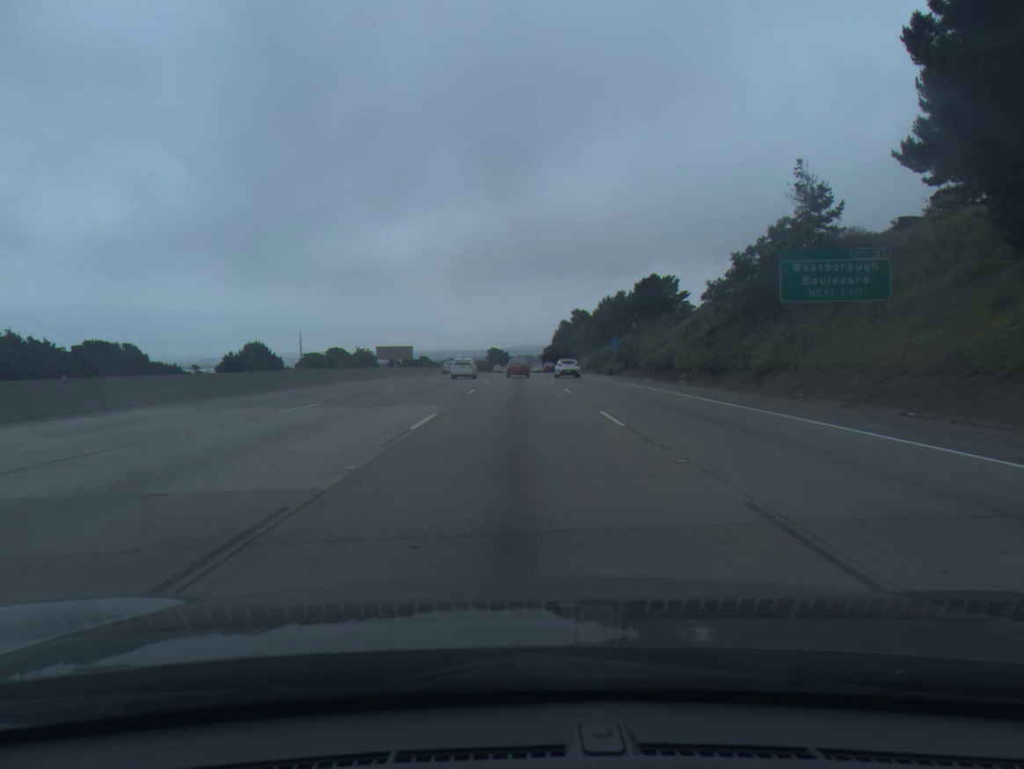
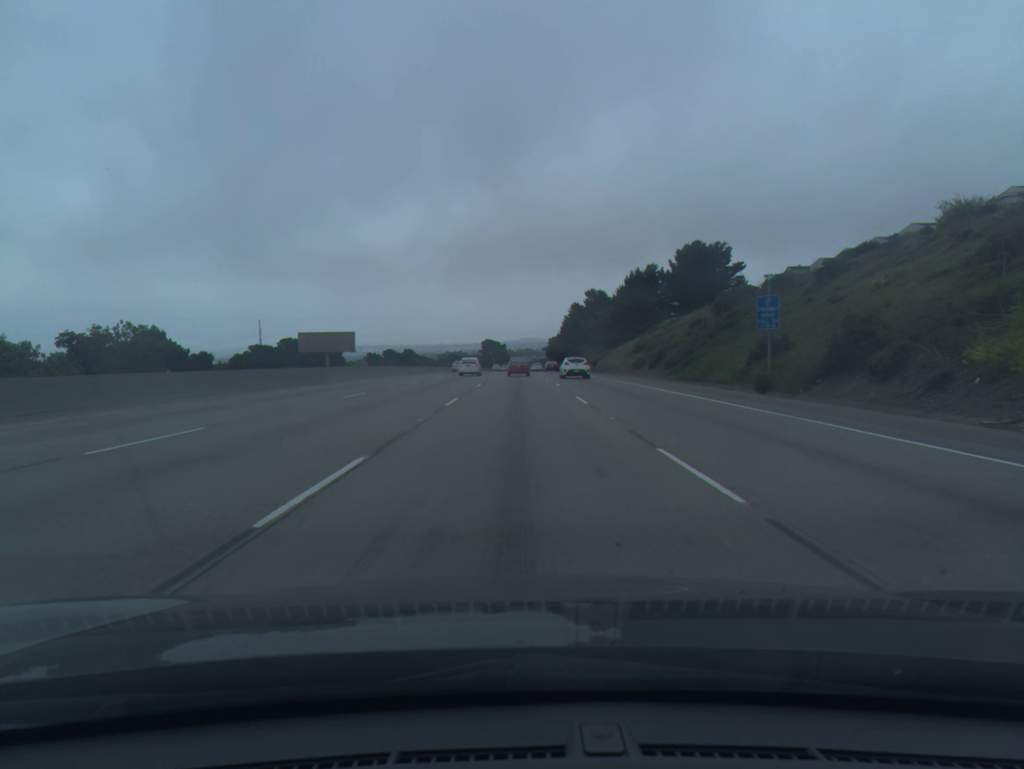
(0.0, +52.0) m; 0°
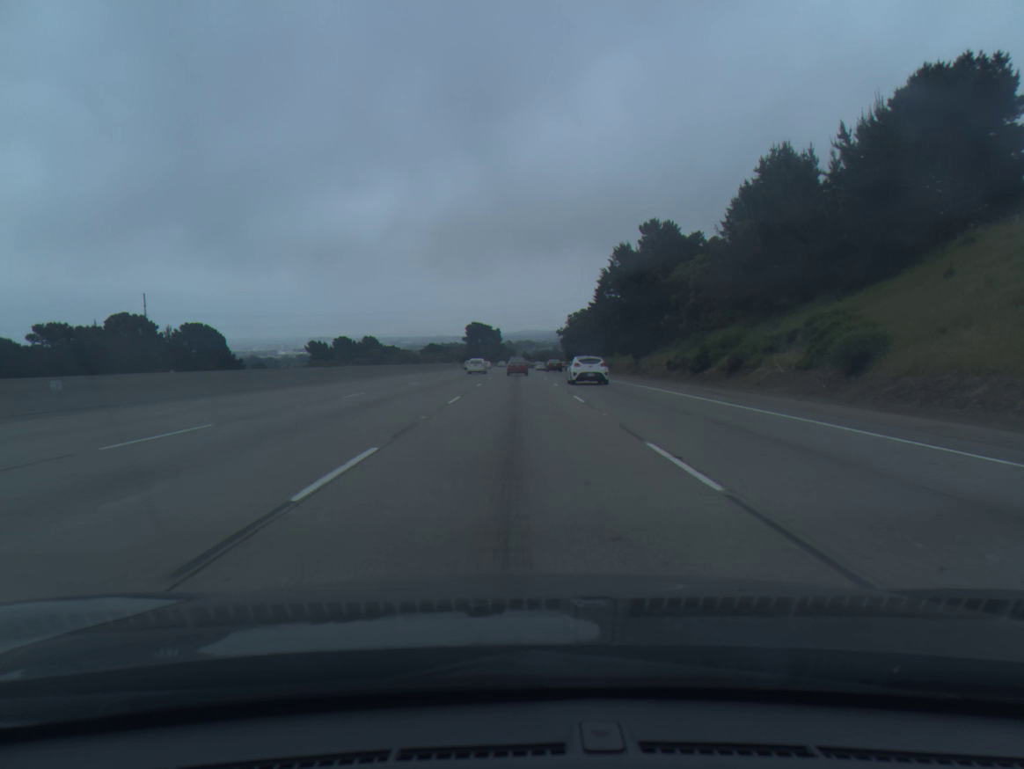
(0.0, +87.4) m; 0°
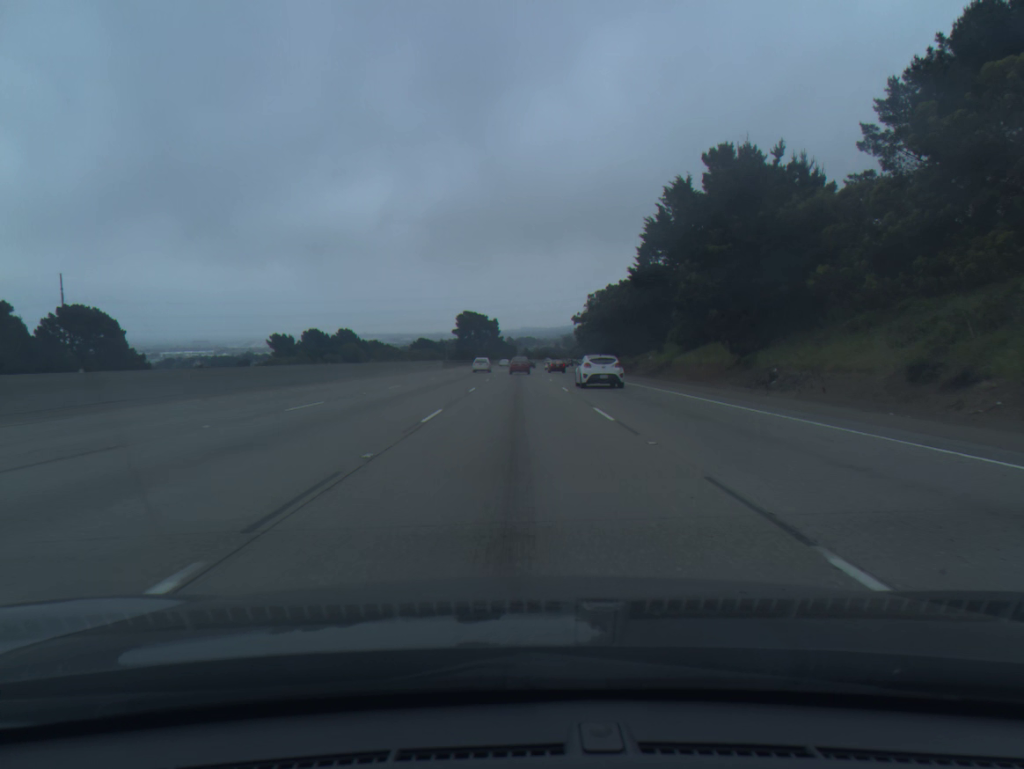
(-0.1, +35.4) m; 0°
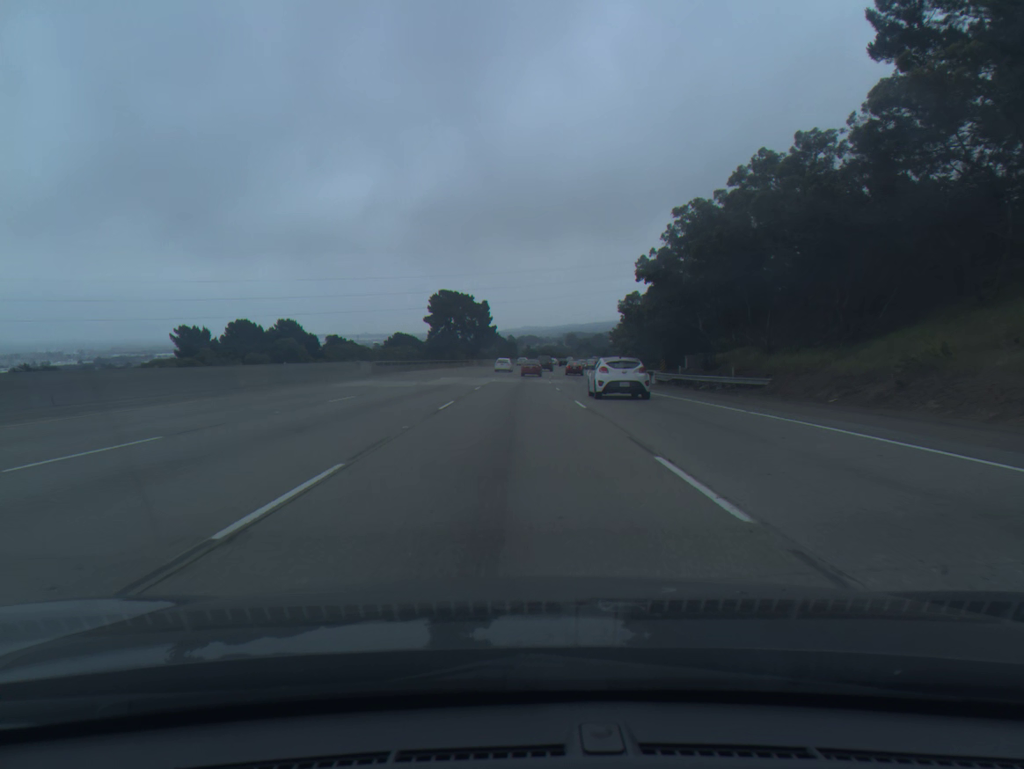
(+0.2, +53.6) m; 0°
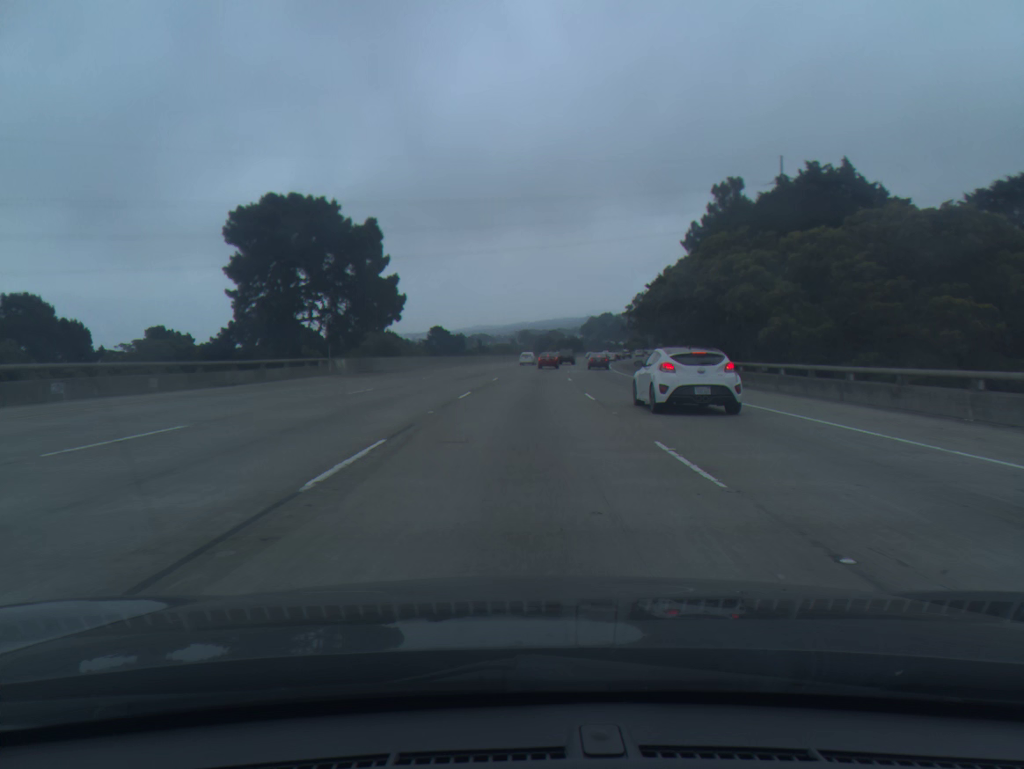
(+0.9, +72.2) m; +3°
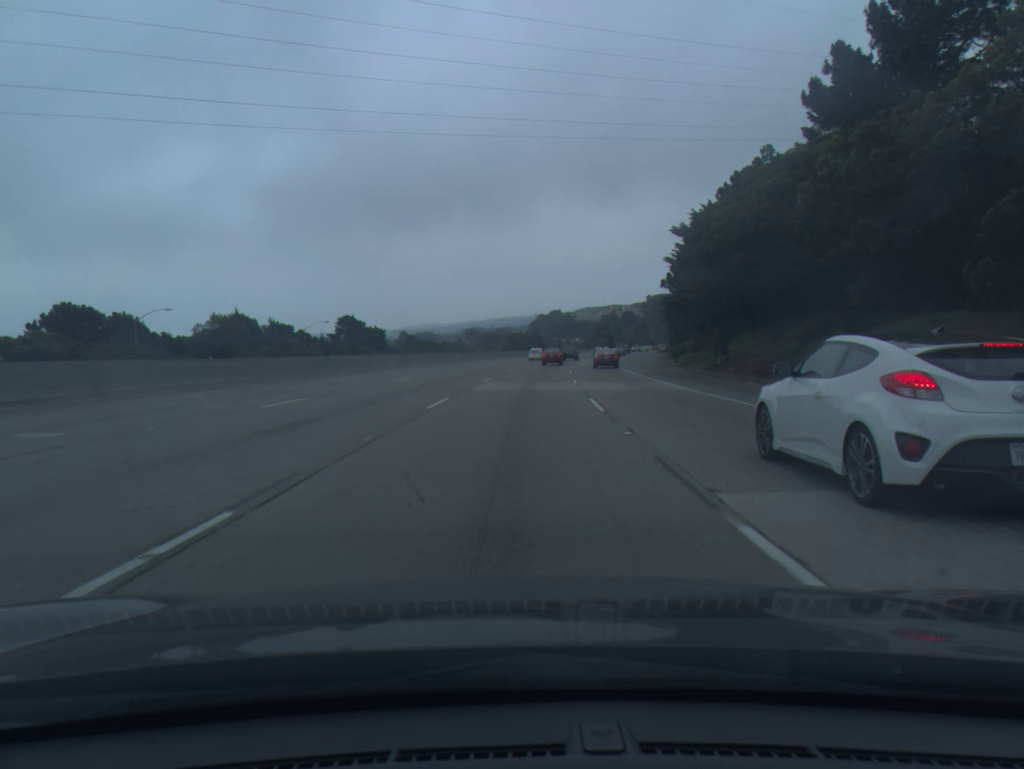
(+1.9, +54.6) m; +4°
